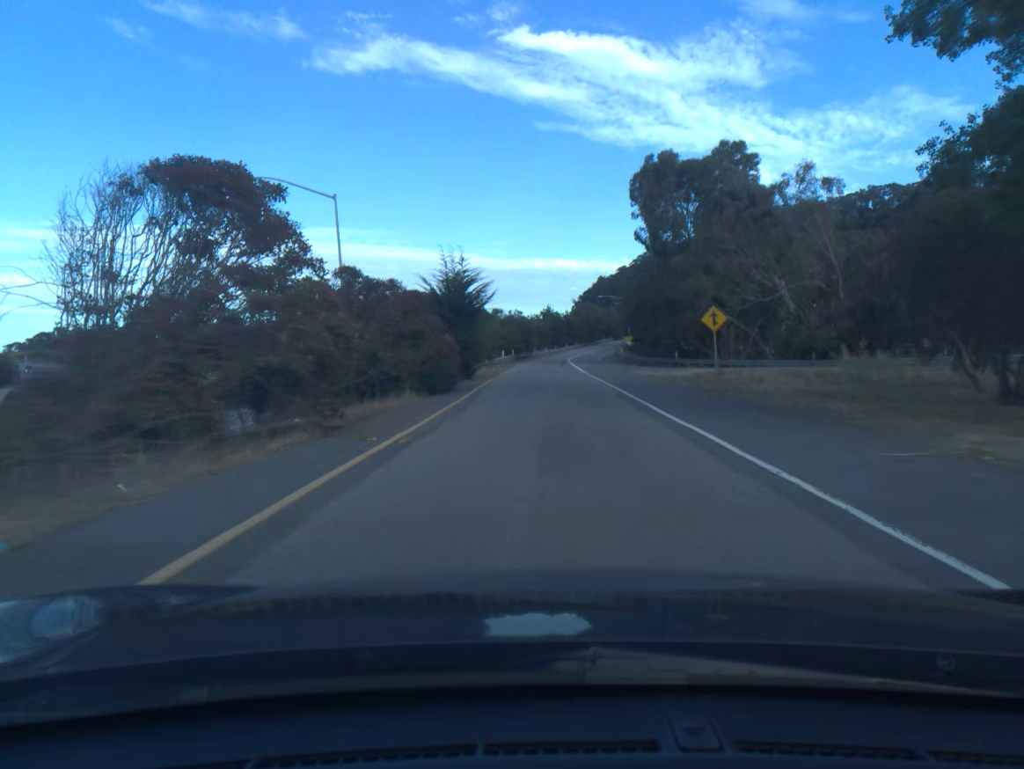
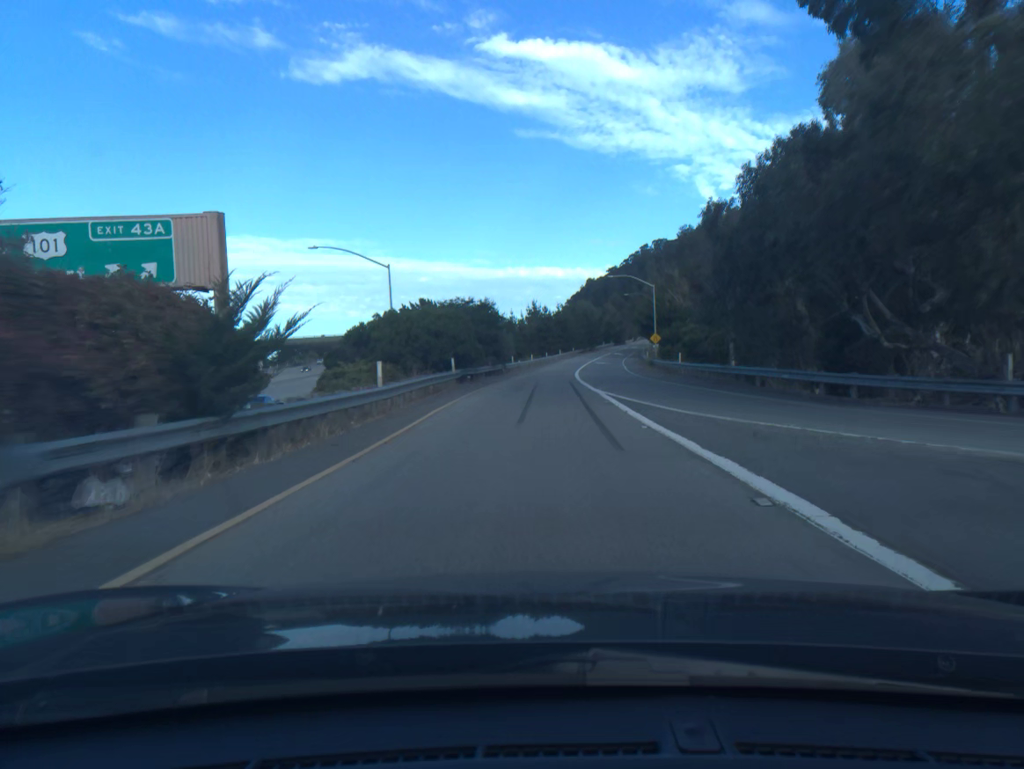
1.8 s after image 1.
(+0.3, +44.6) m; +1°
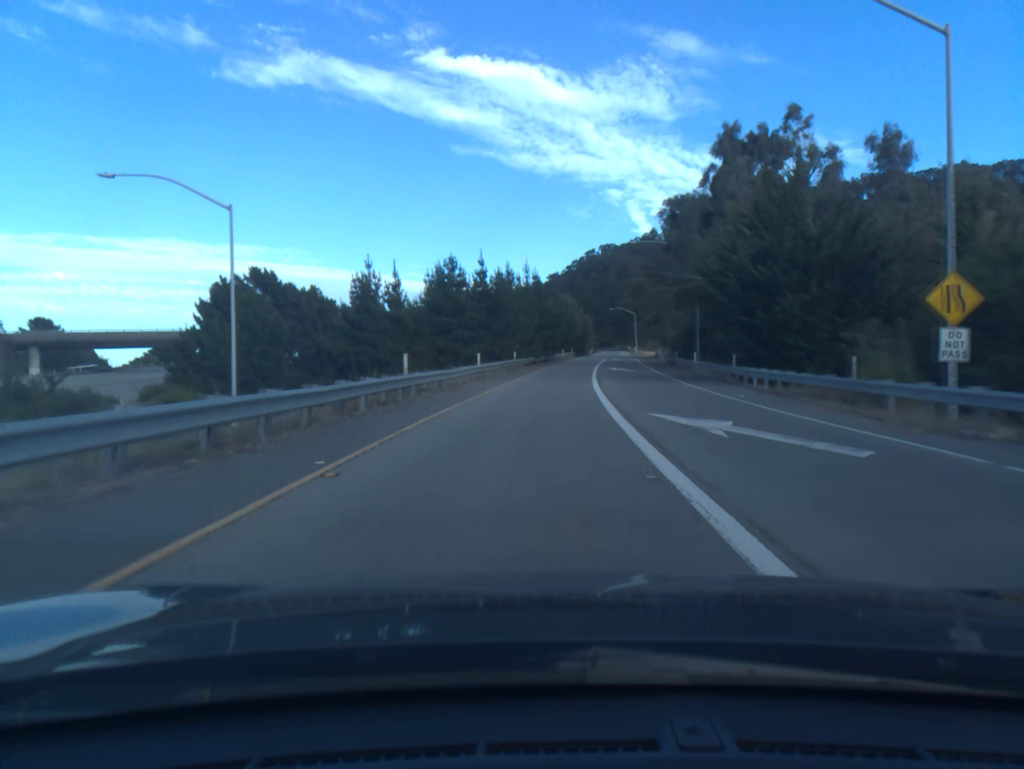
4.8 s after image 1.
(+2.3, +73.3) m; +5°
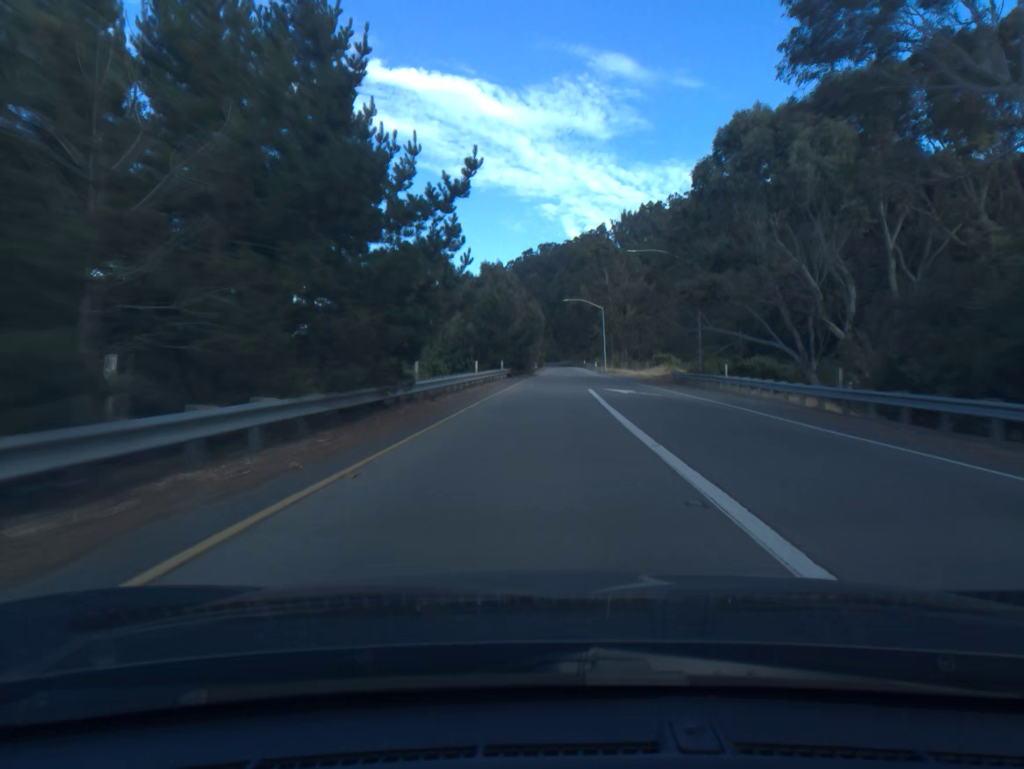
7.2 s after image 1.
(+2.6, +59.2) m; +5°
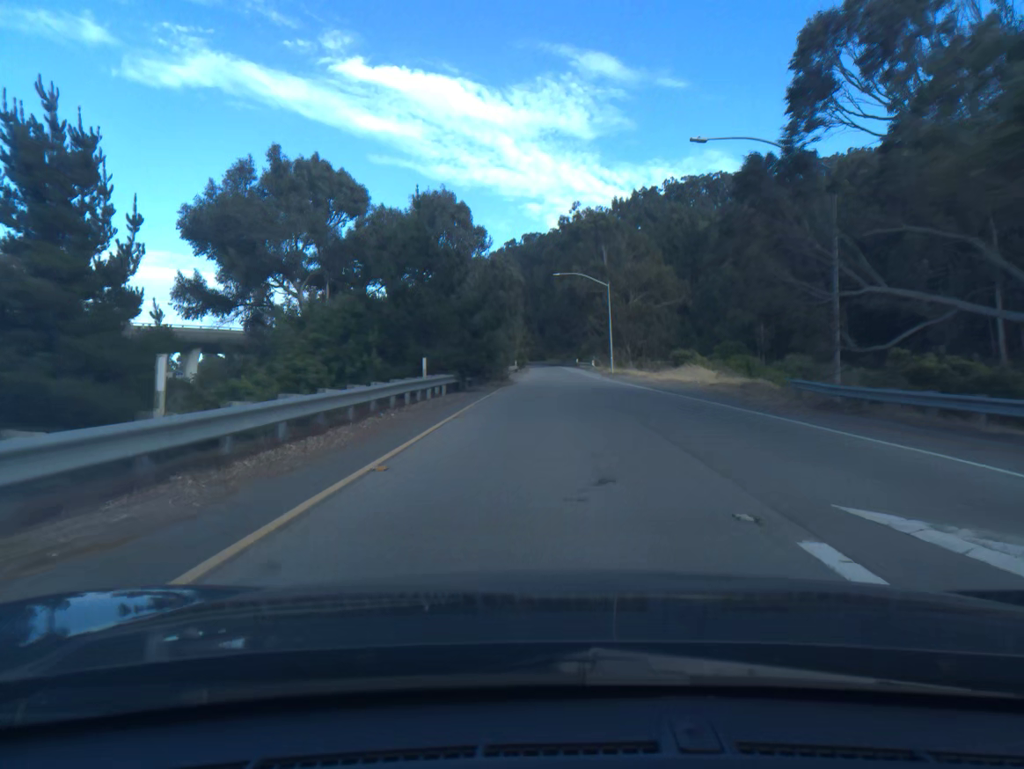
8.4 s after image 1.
(+0.3, +29.8) m; +1°
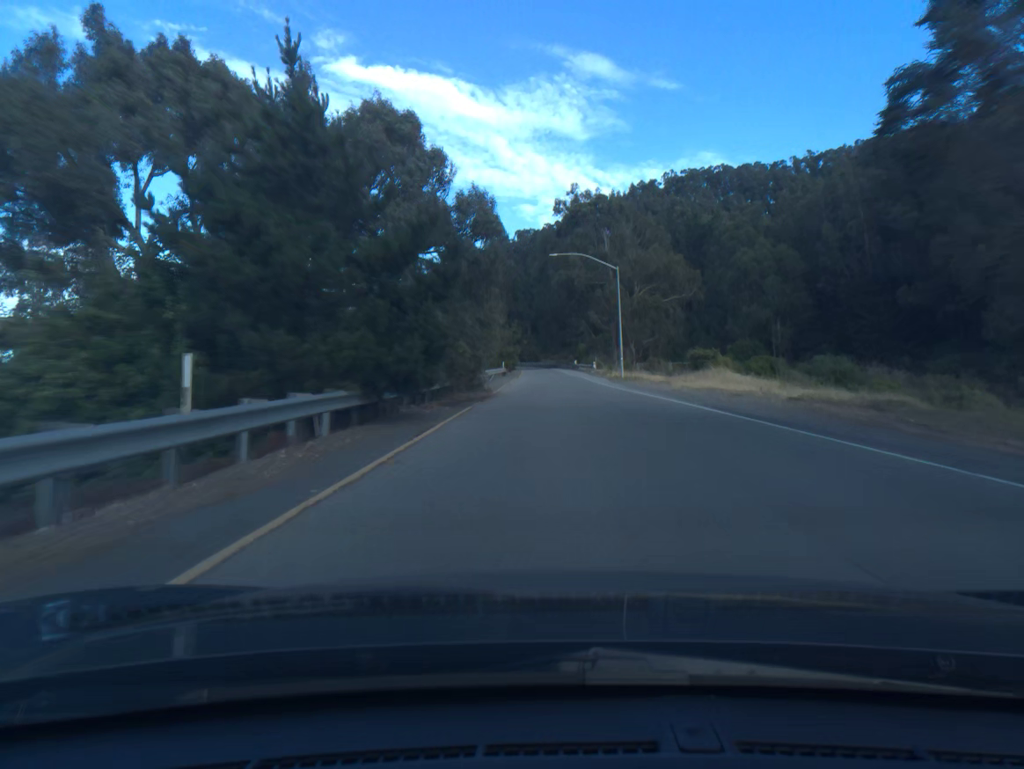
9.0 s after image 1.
(+0.1, +14.8) m; 0°
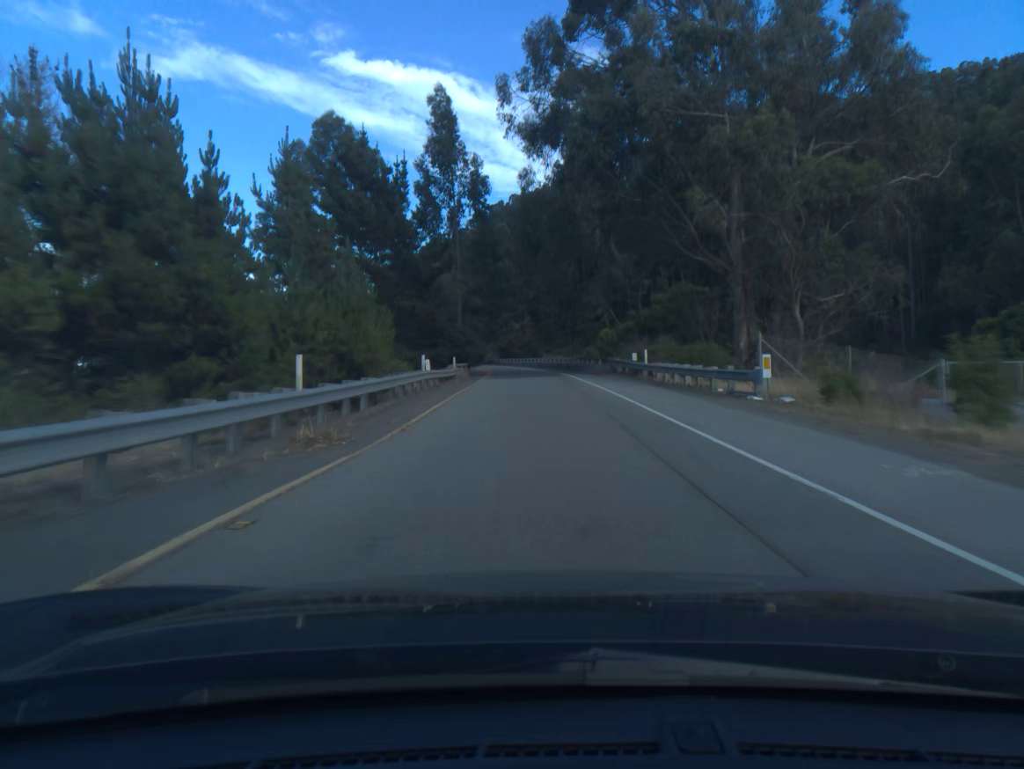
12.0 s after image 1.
(+0.4, +71.3) m; 0°
